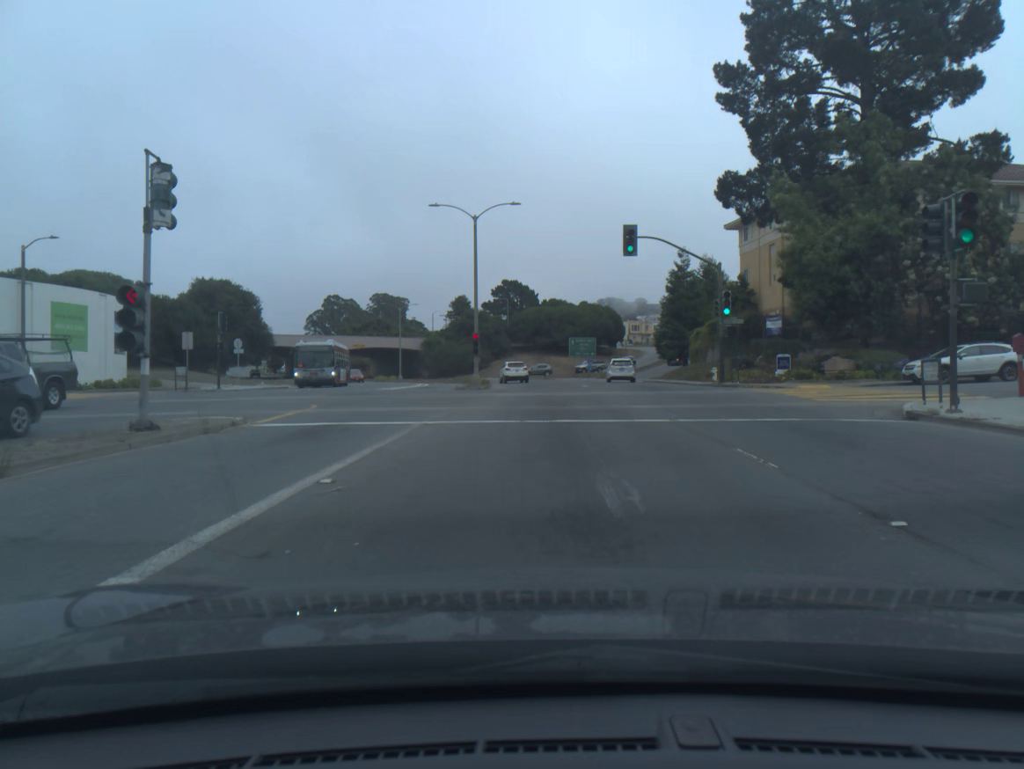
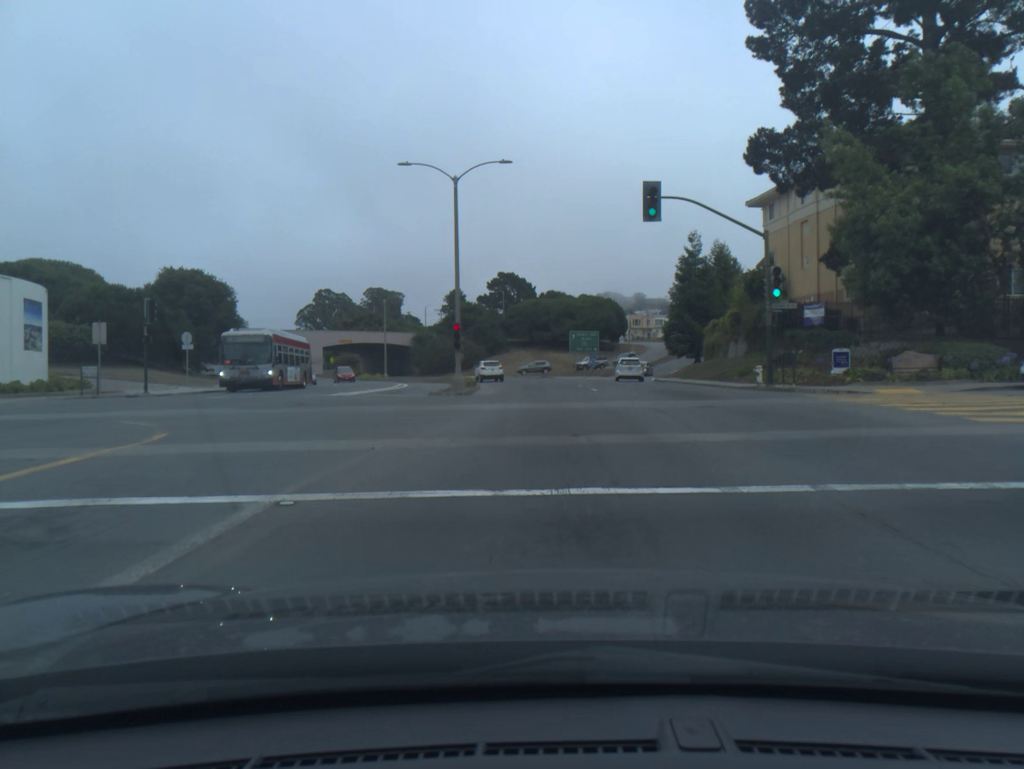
(0.0, +8.1) m; 0°
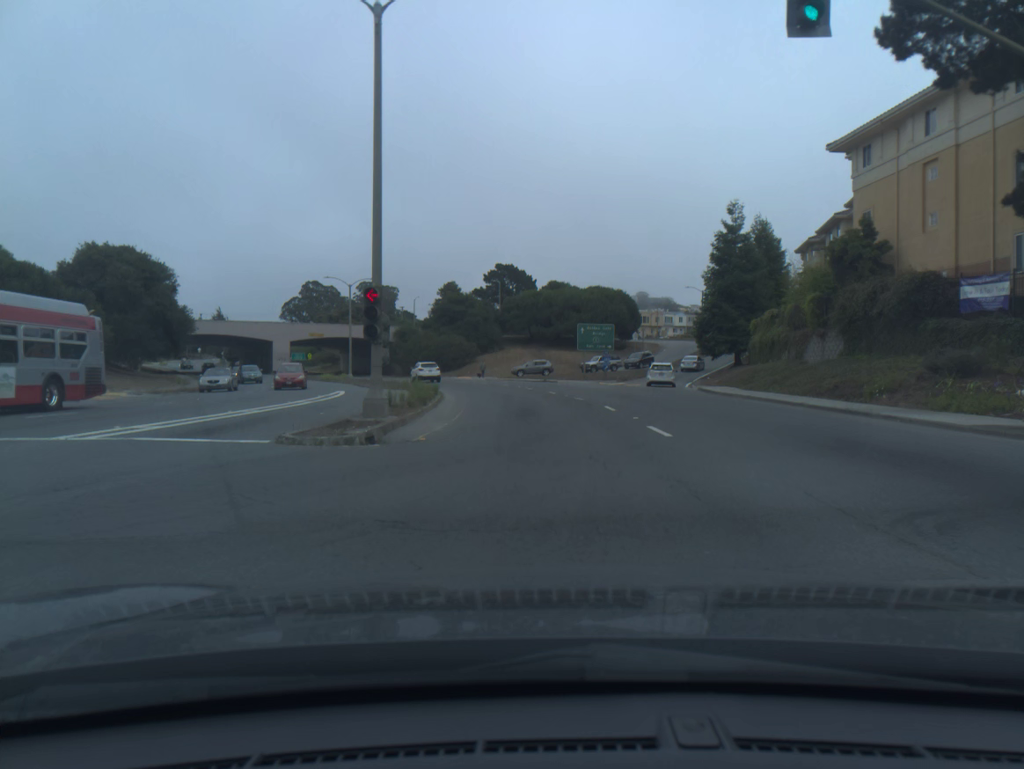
(0.0, +16.5) m; 0°
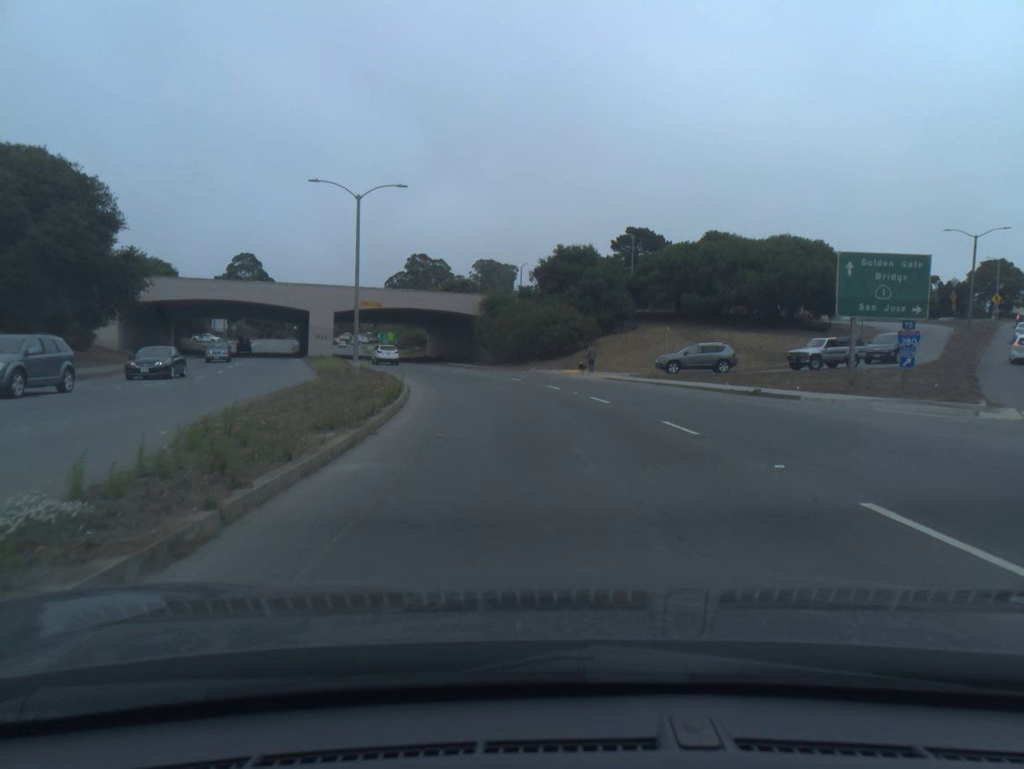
(-2.3, +36.3) m; -9°
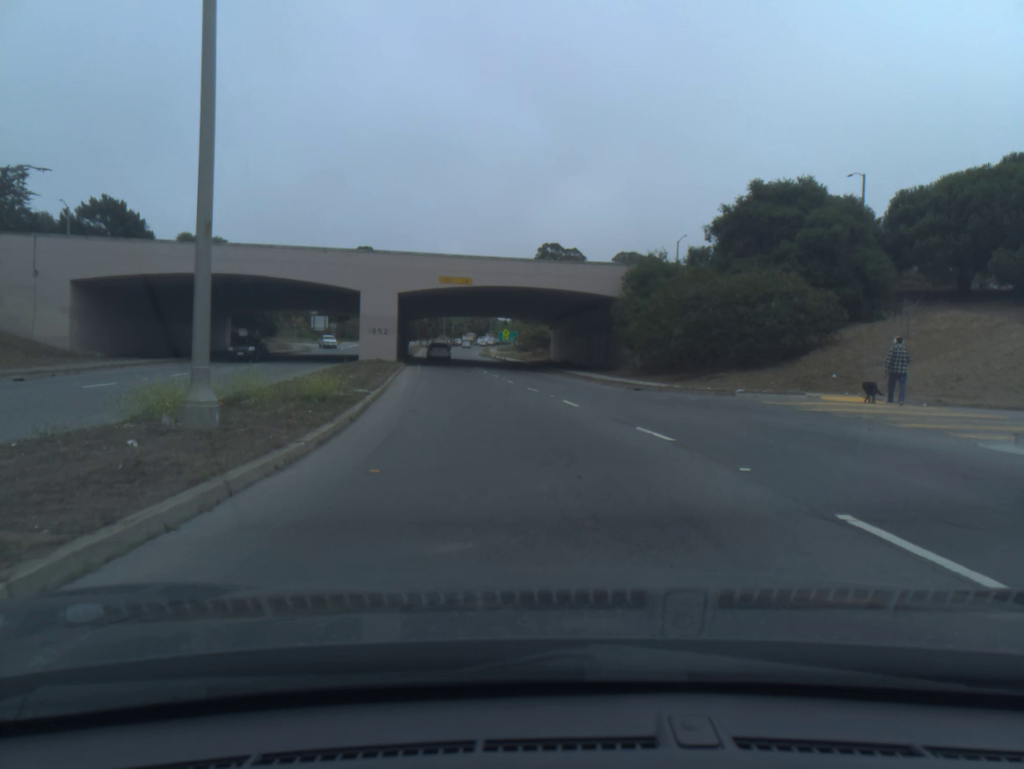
(-2.3, +29.5) m; -10°
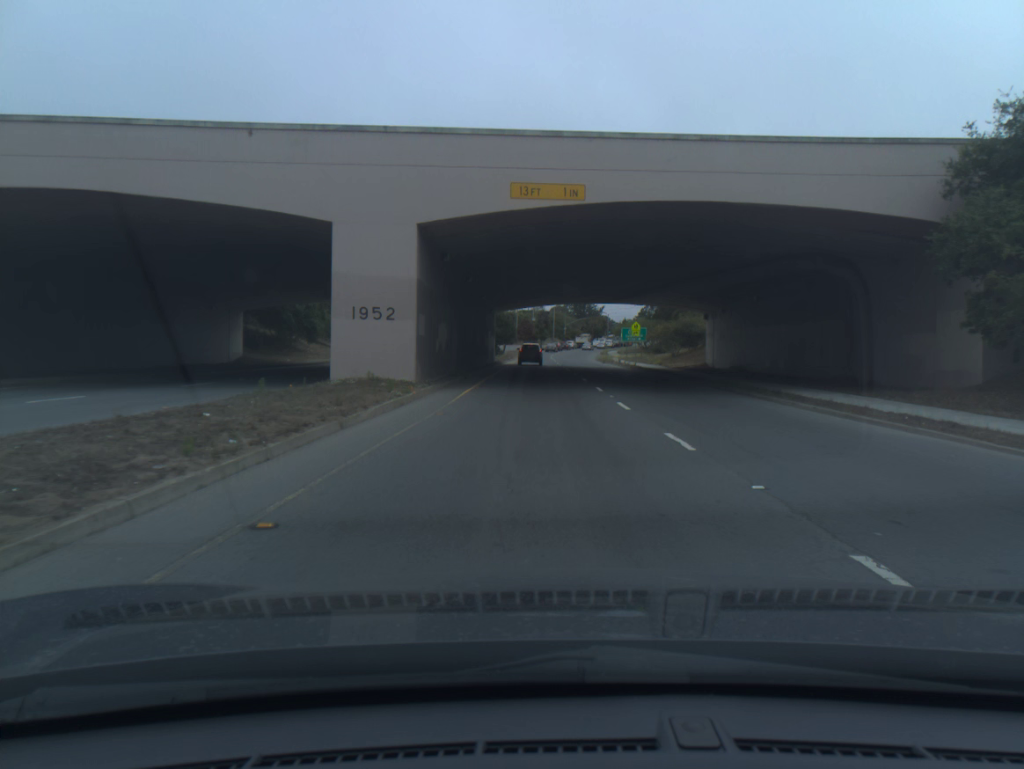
(-2.4, +29.5) m; -8°
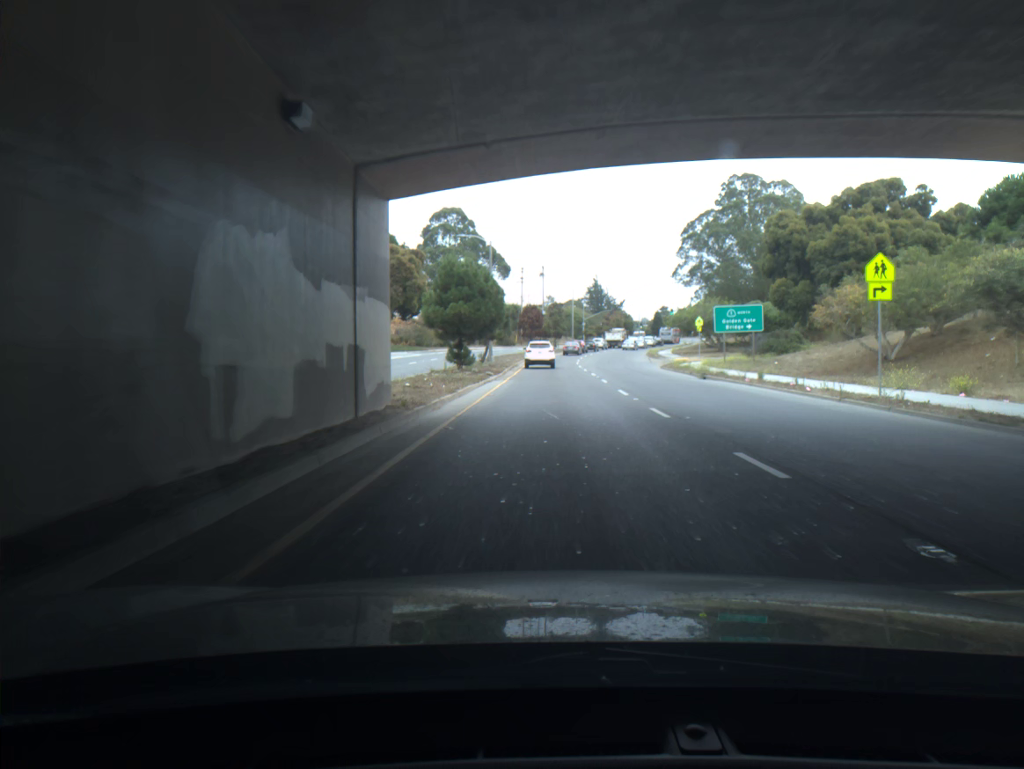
(-0.6, +46.7) m; 0°
